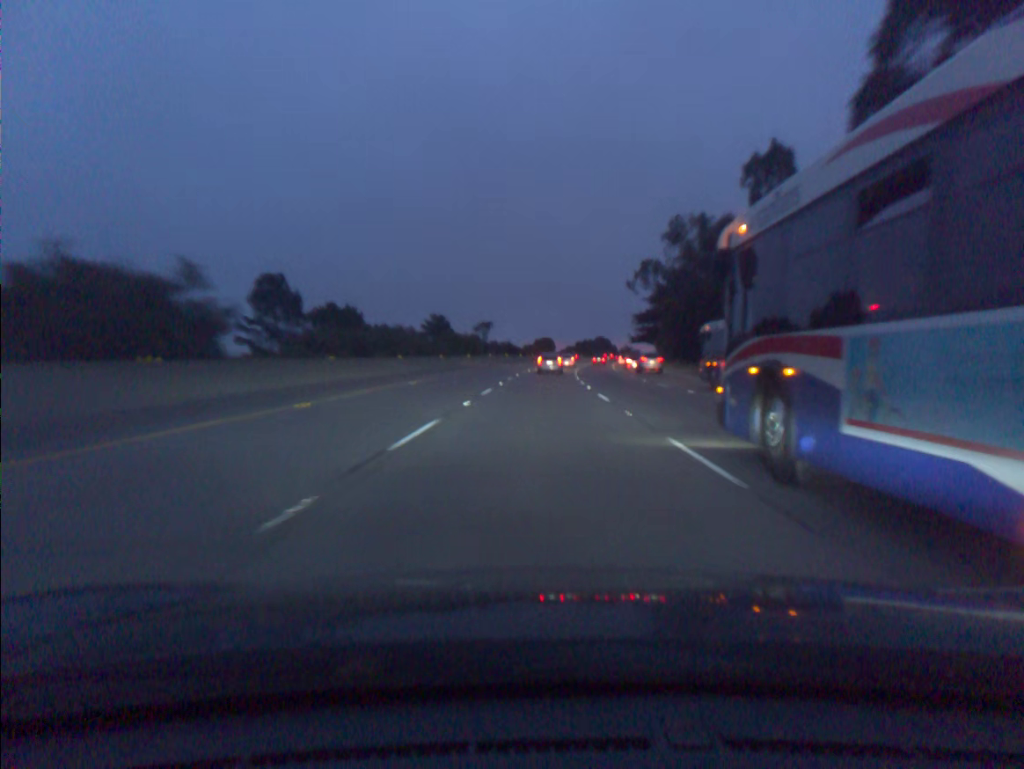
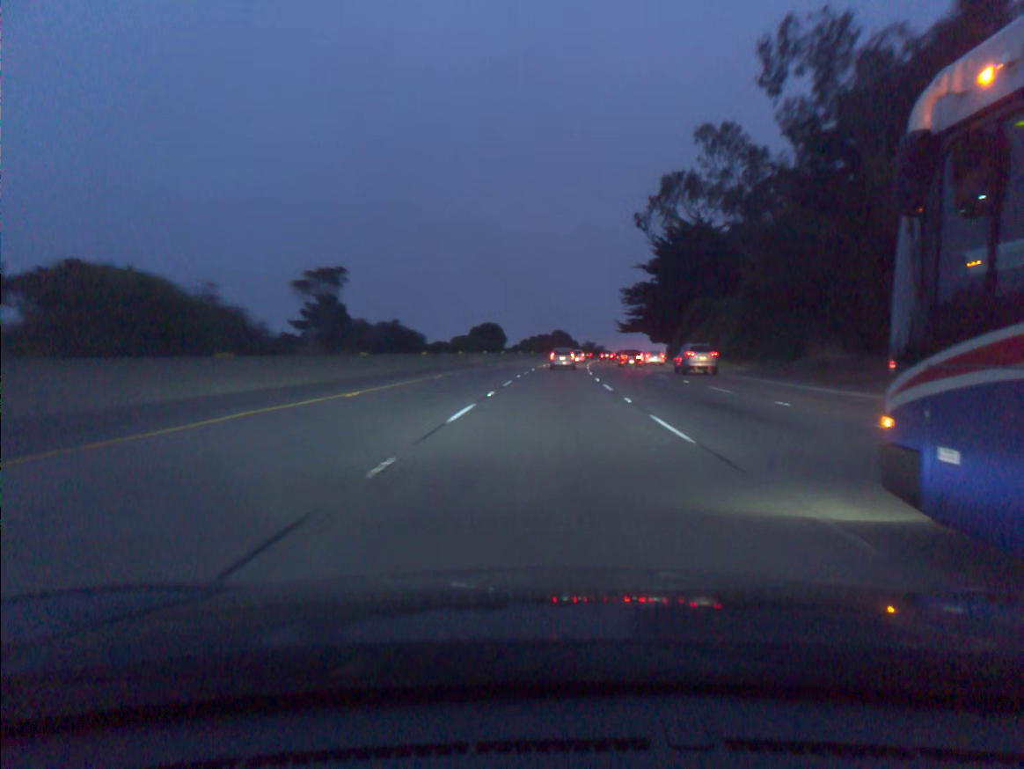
(+1.6, +69.7) m; +4°
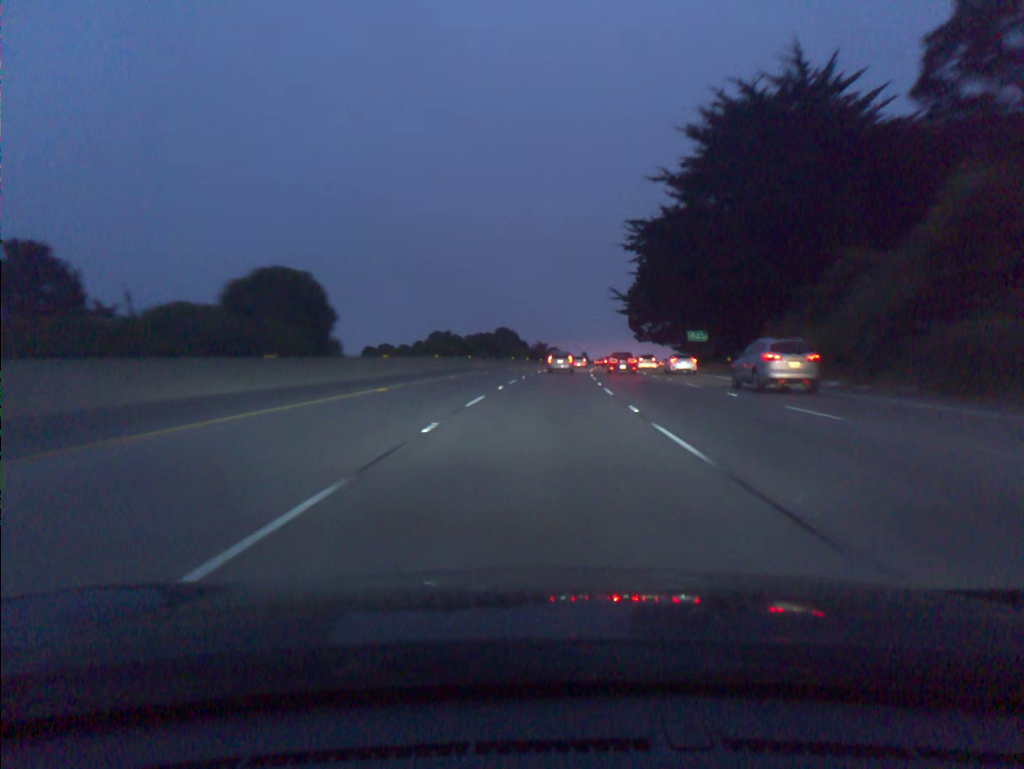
(+2.7, +68.4) m; +4°
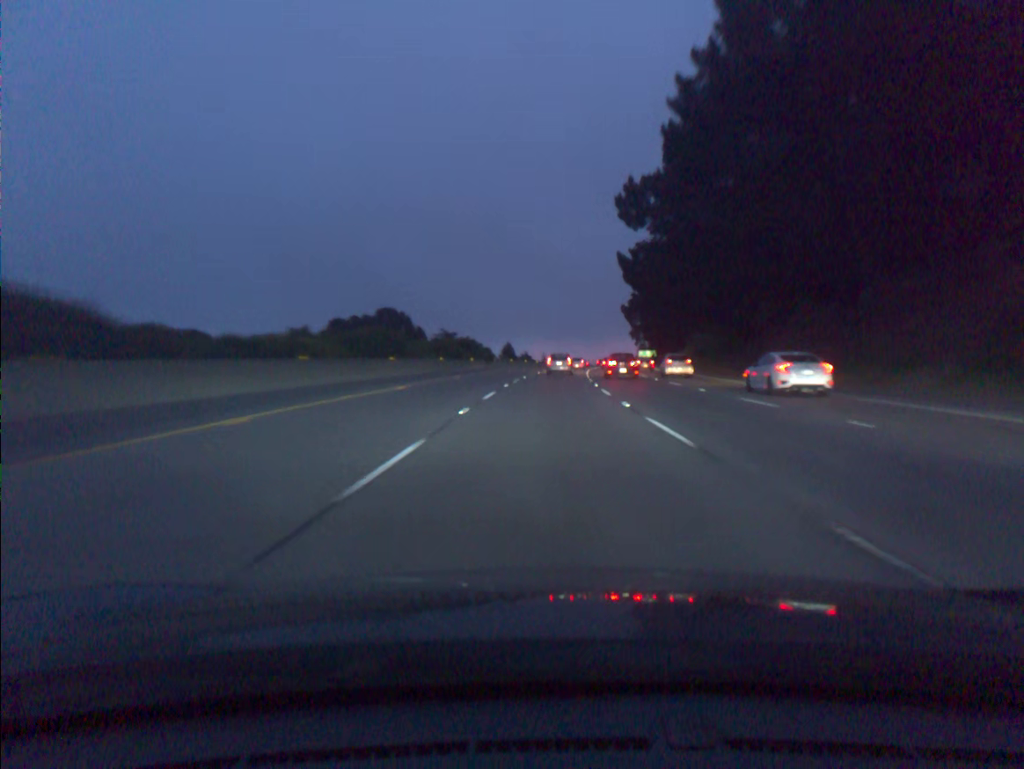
(+4.1, +83.9) m; +6°
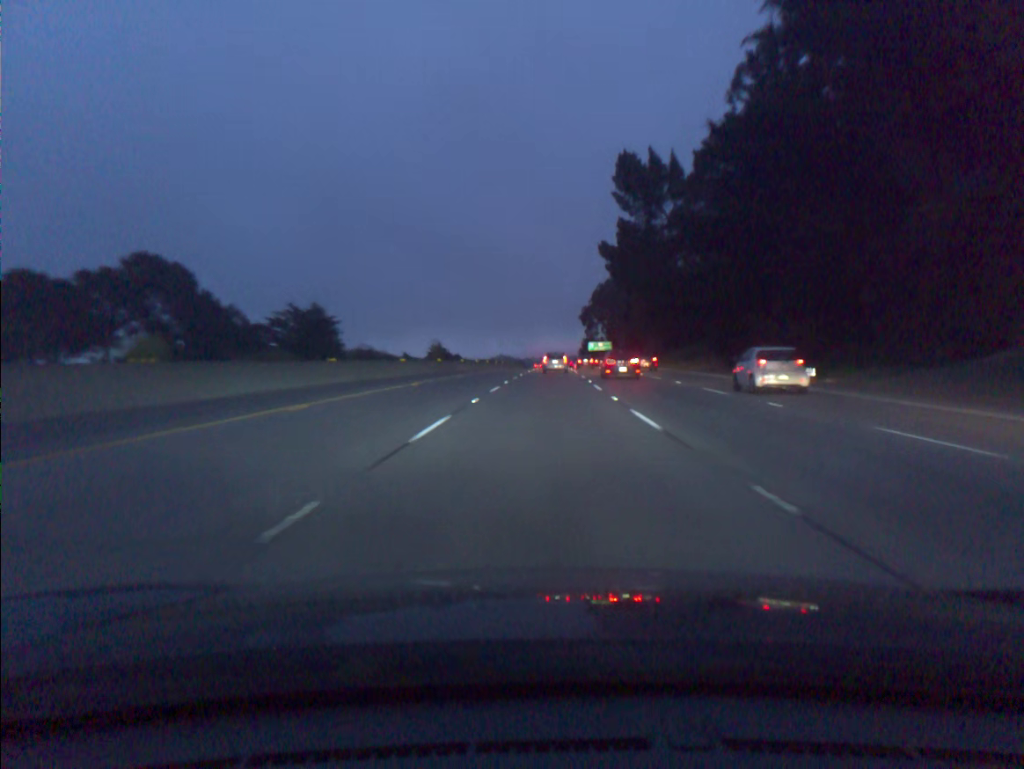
(+3.8, +83.2) m; +5°
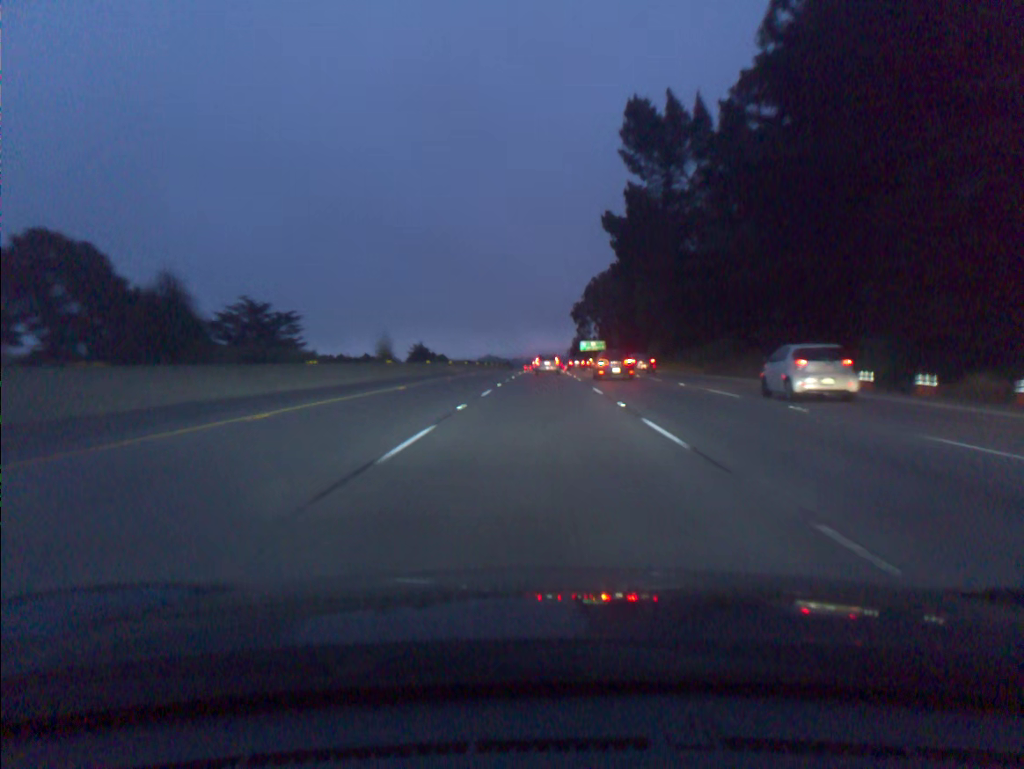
(+0.1, +16.6) m; +1°
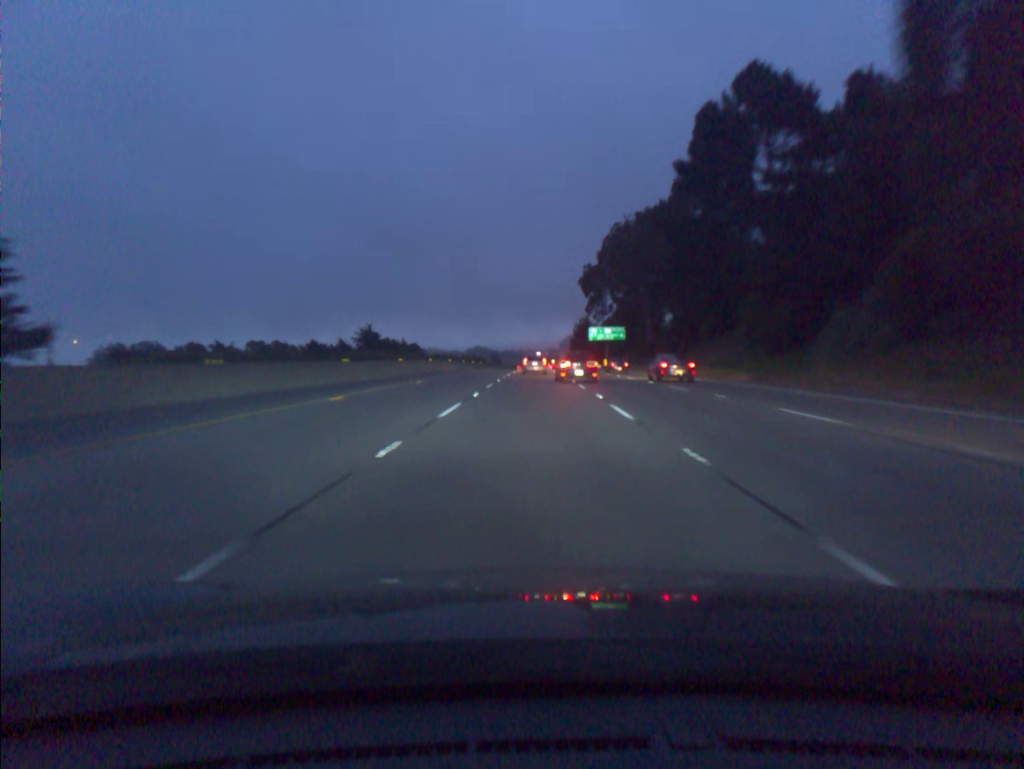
(+0.7, +66.6) m; +1°
